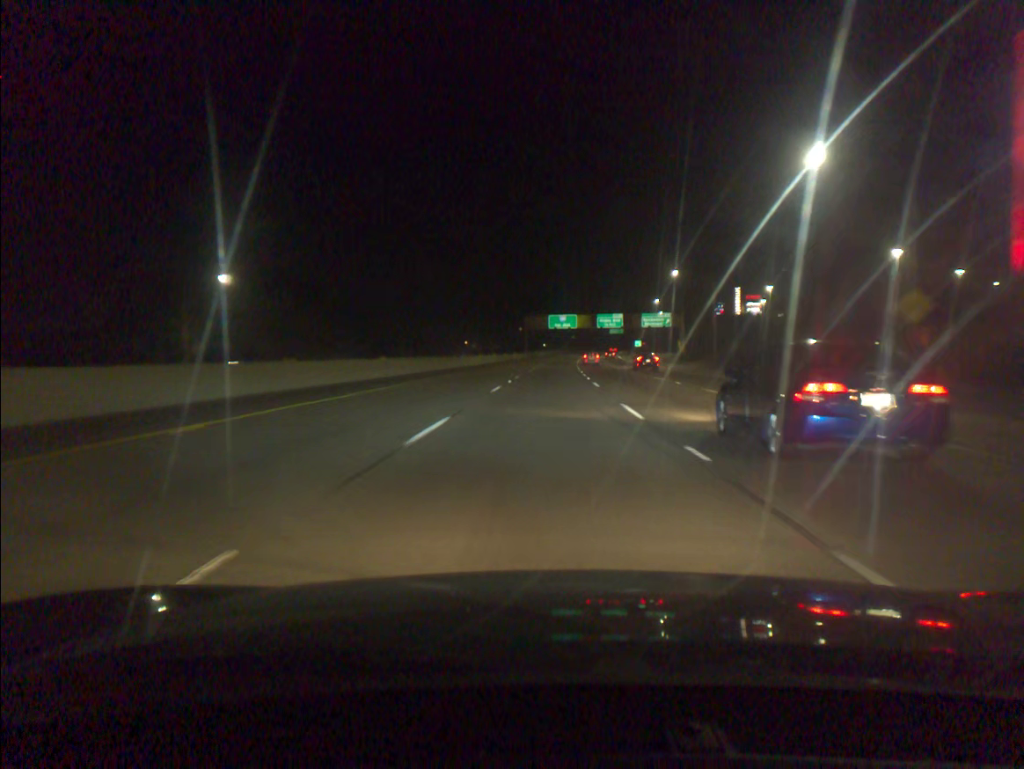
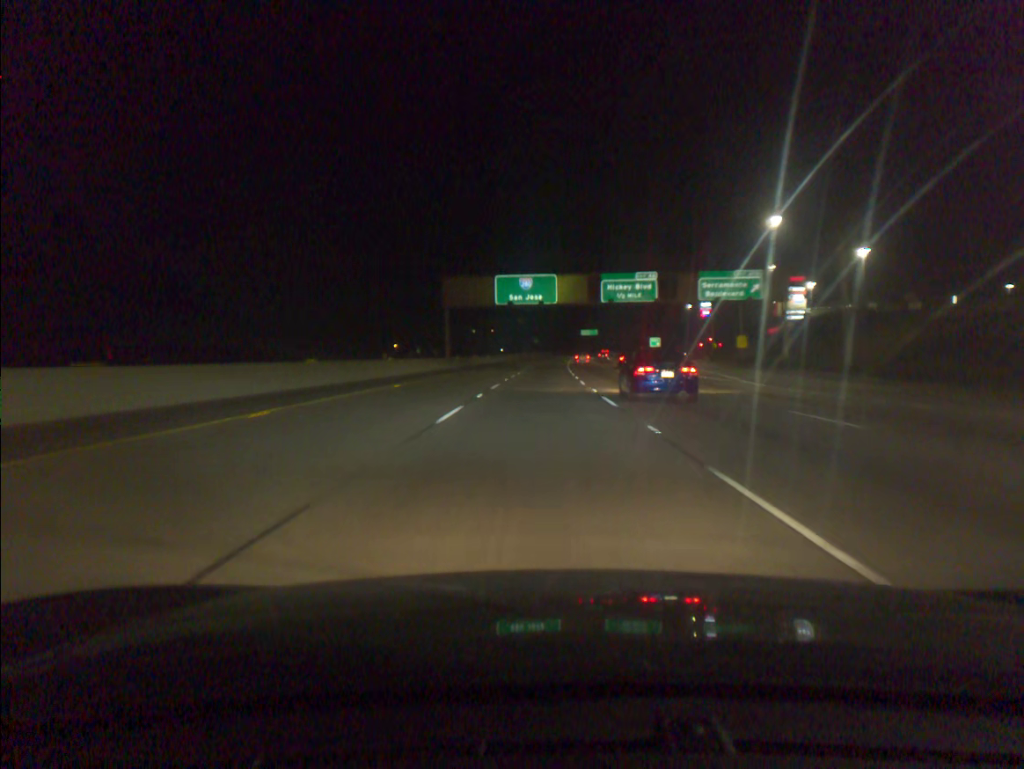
(+2.0, +84.1) m; +3°
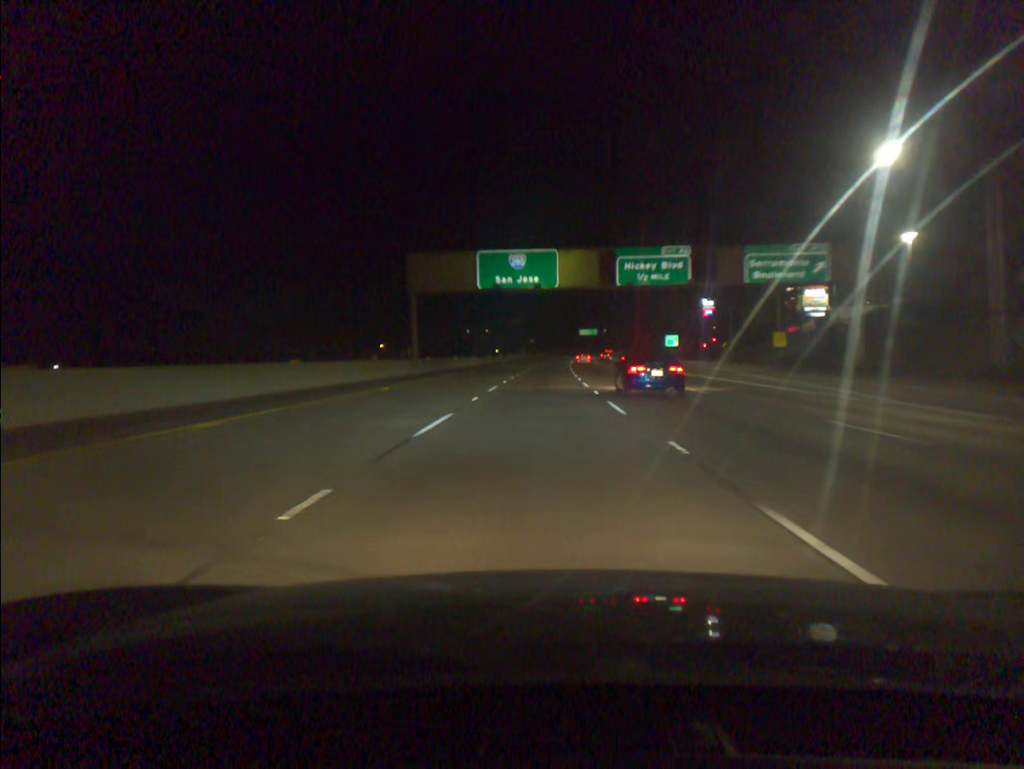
(0.0, +16.8) m; 0°
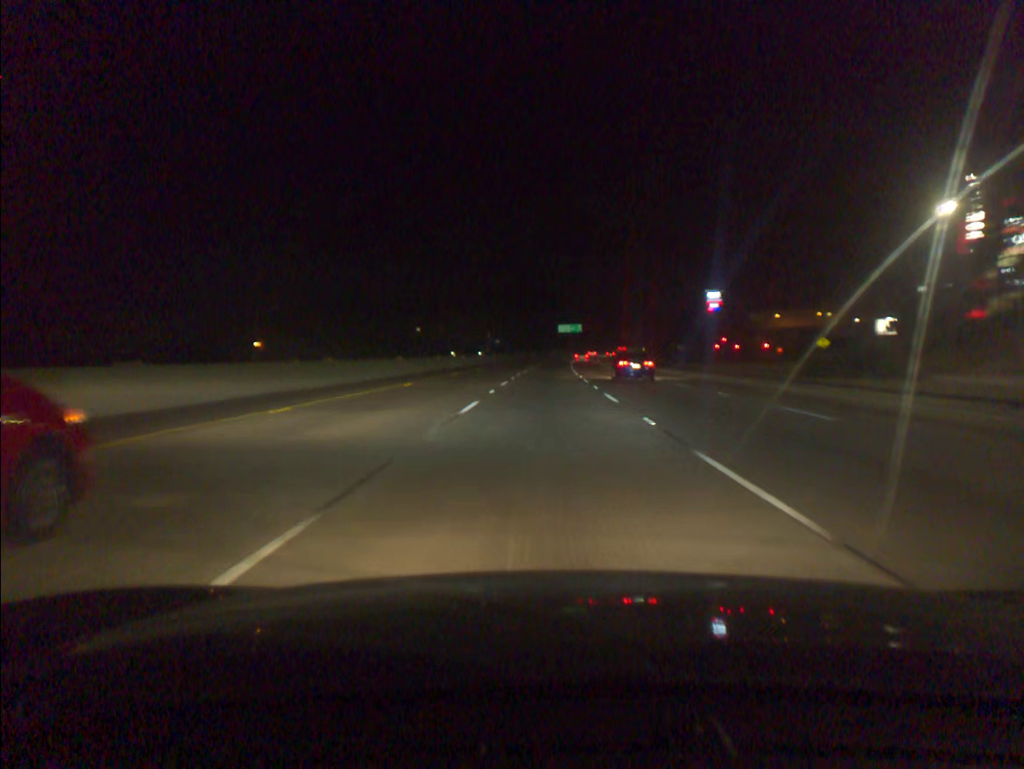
(+1.2, +84.1) m; +2°
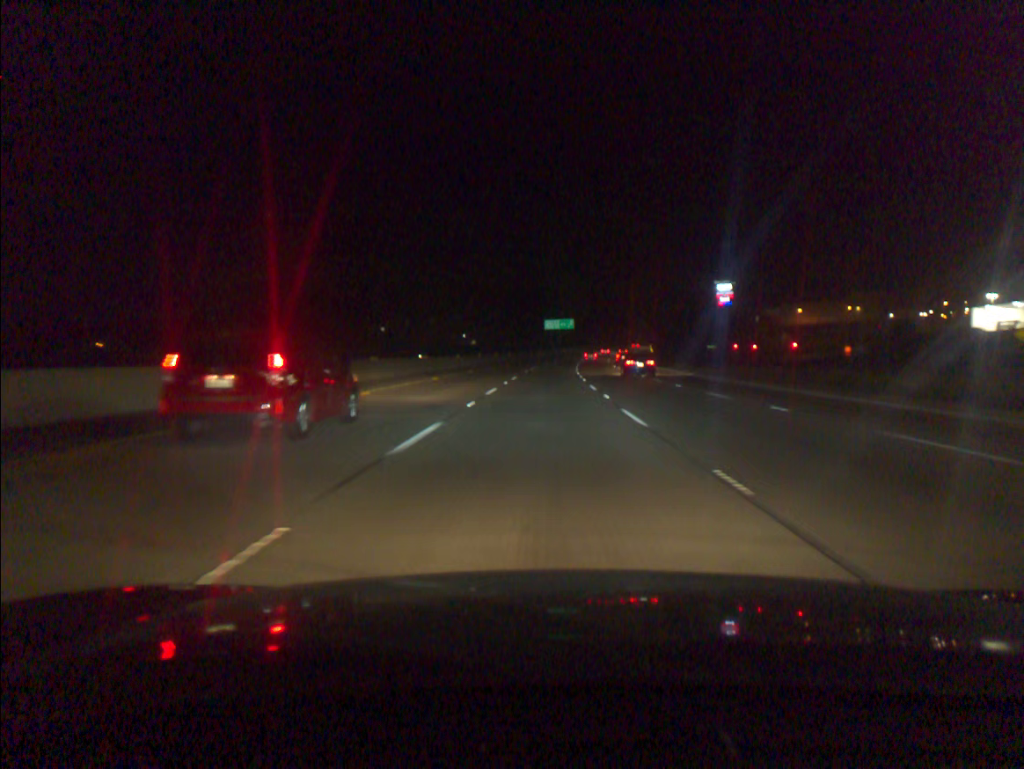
(+0.6, +50.6) m; +1°
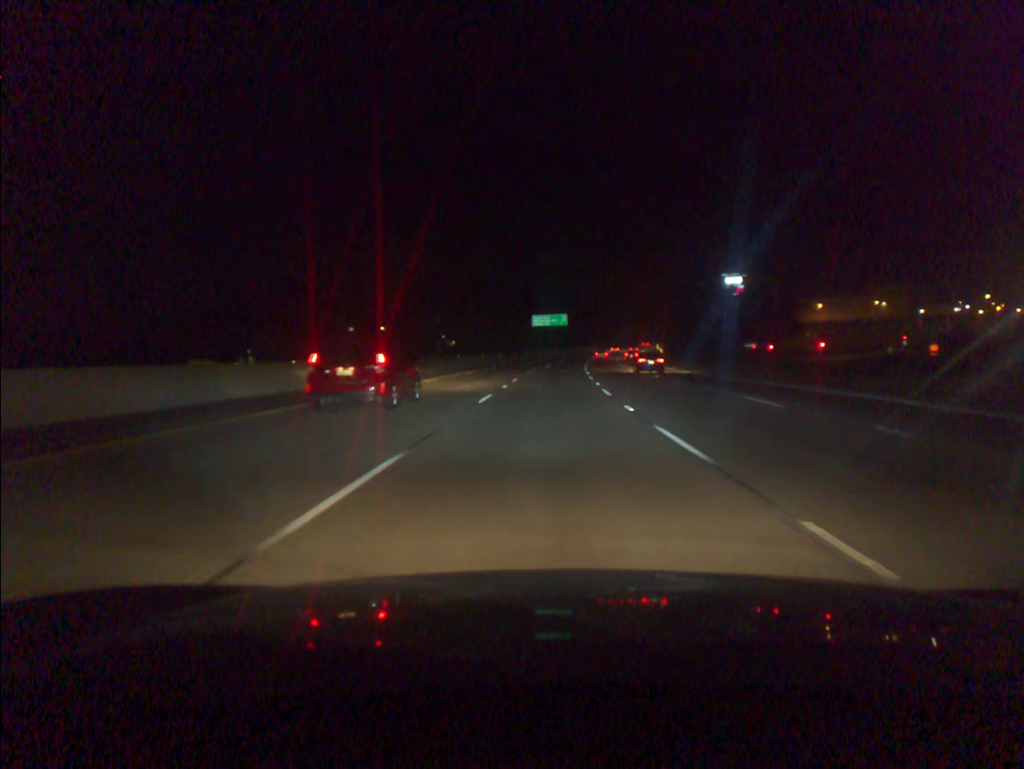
(+0.2, +33.8) m; +1°
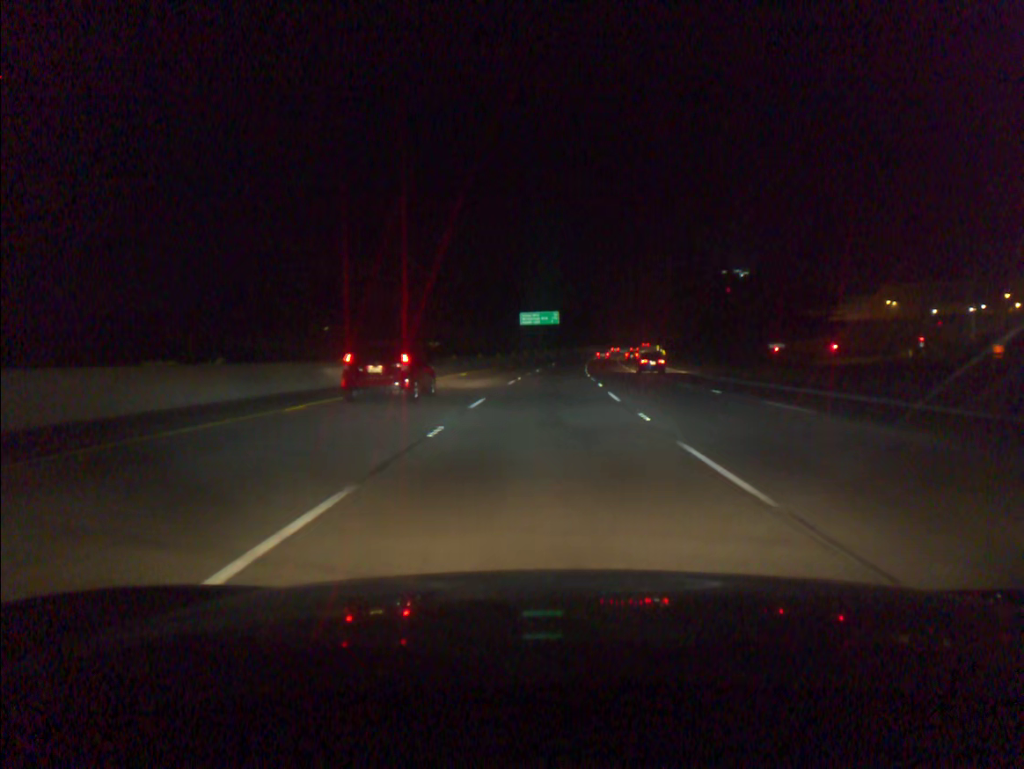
(+0.1, +16.9) m; +1°
